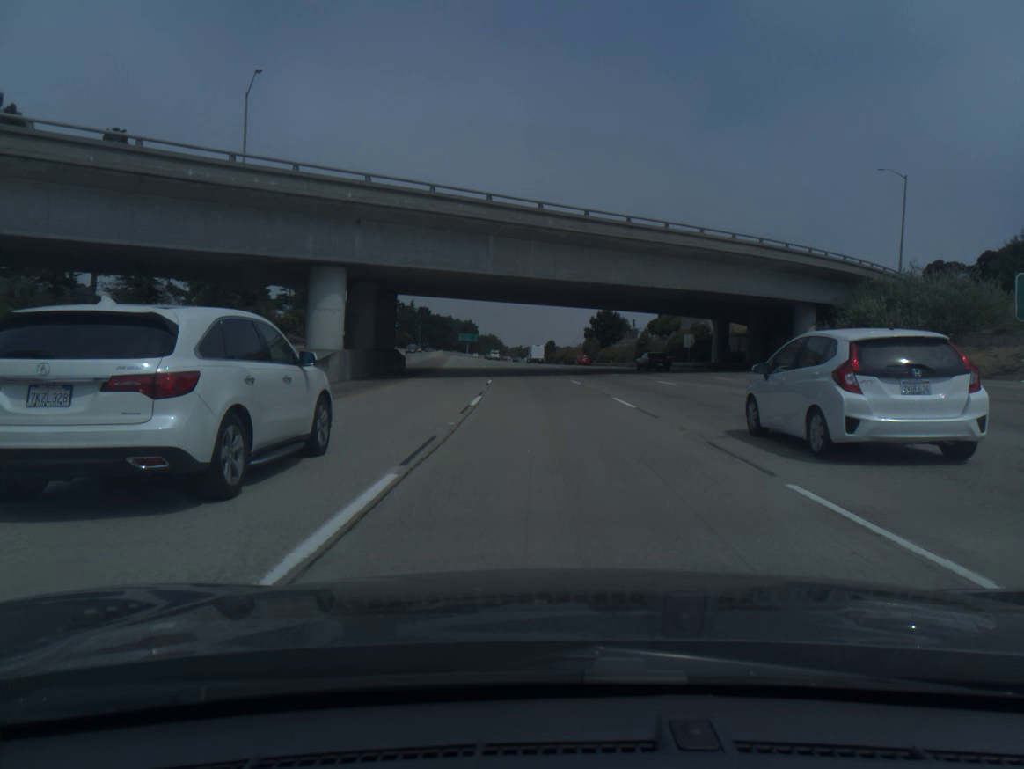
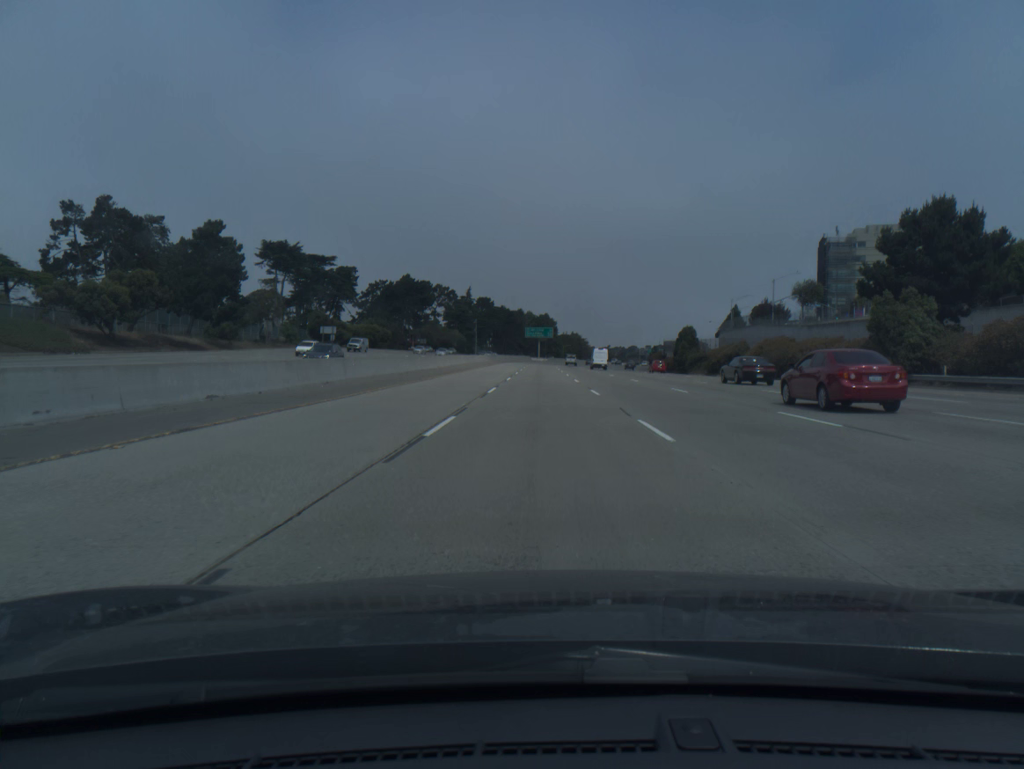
(-6.6, +102.1) m; -6°
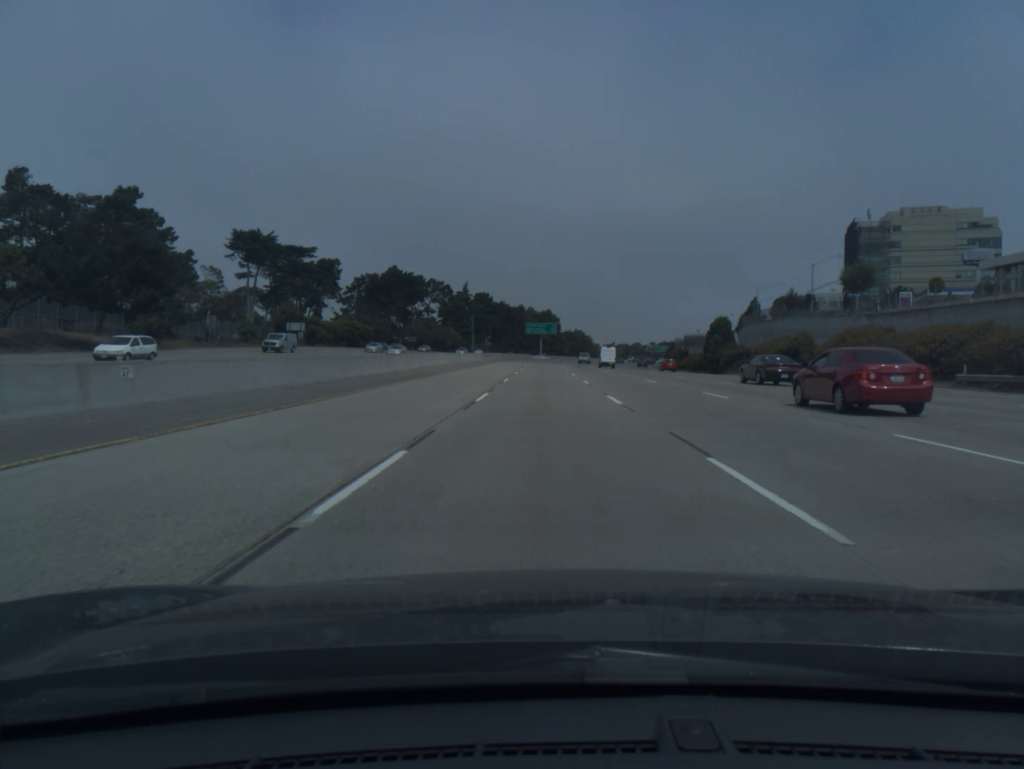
(-0.1, +20.4) m; 0°
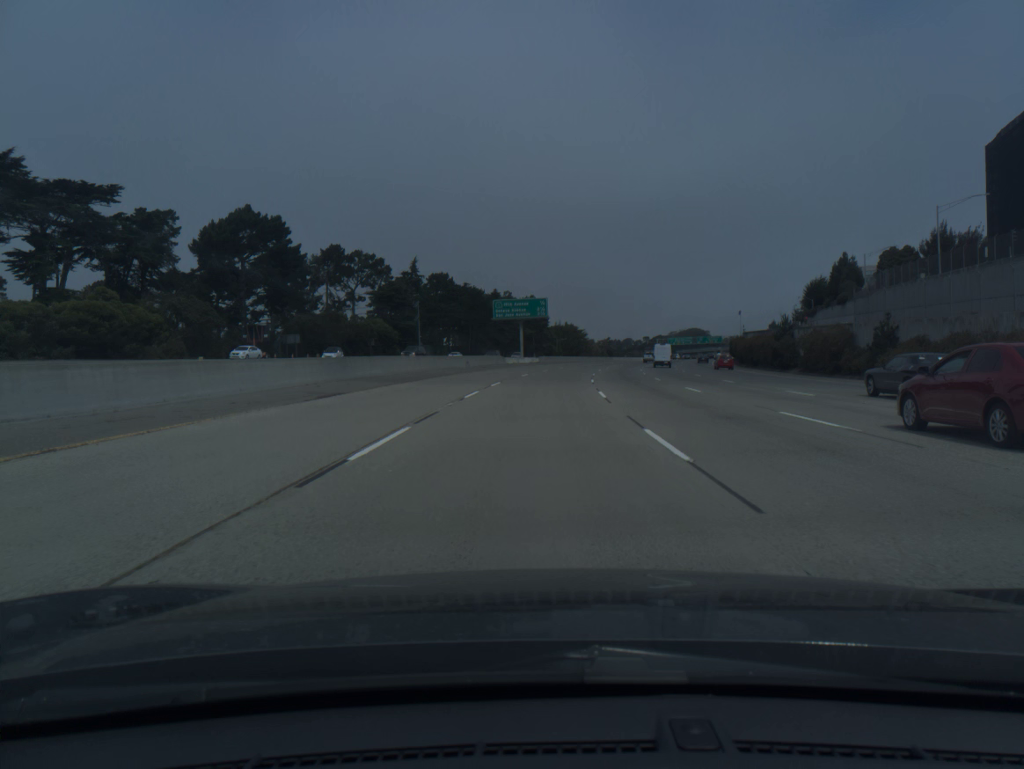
(+0.6, +81.9) m; +1°
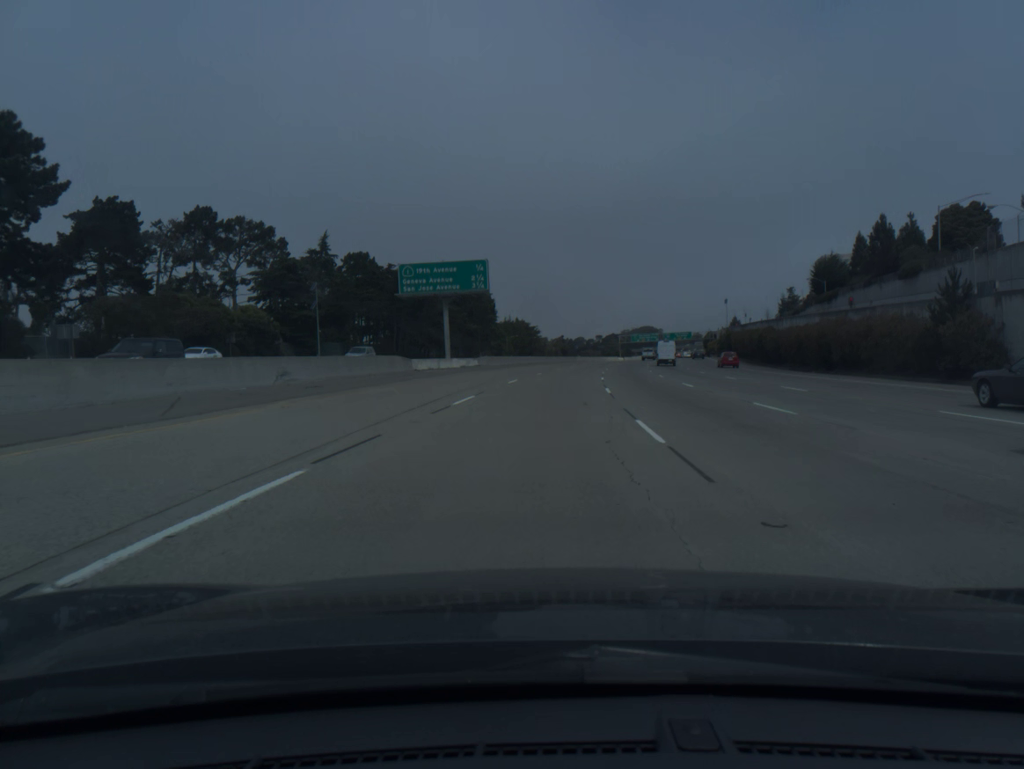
(+1.0, +41.0) m; +3°
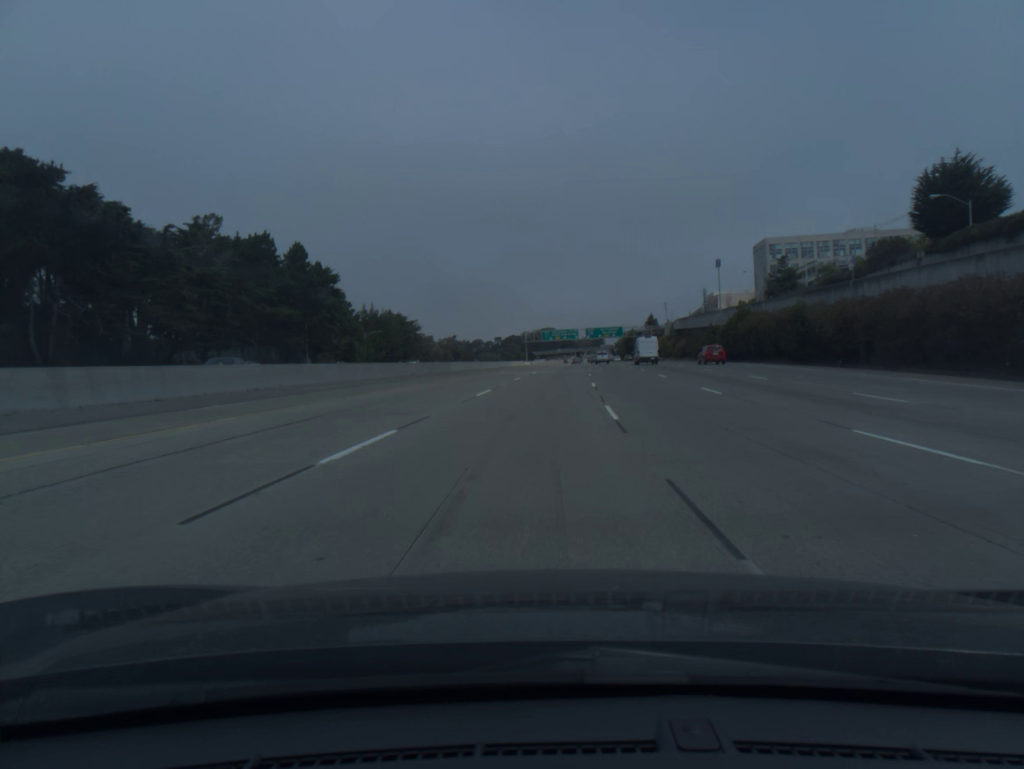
(+6.2, +81.8) m; +7°
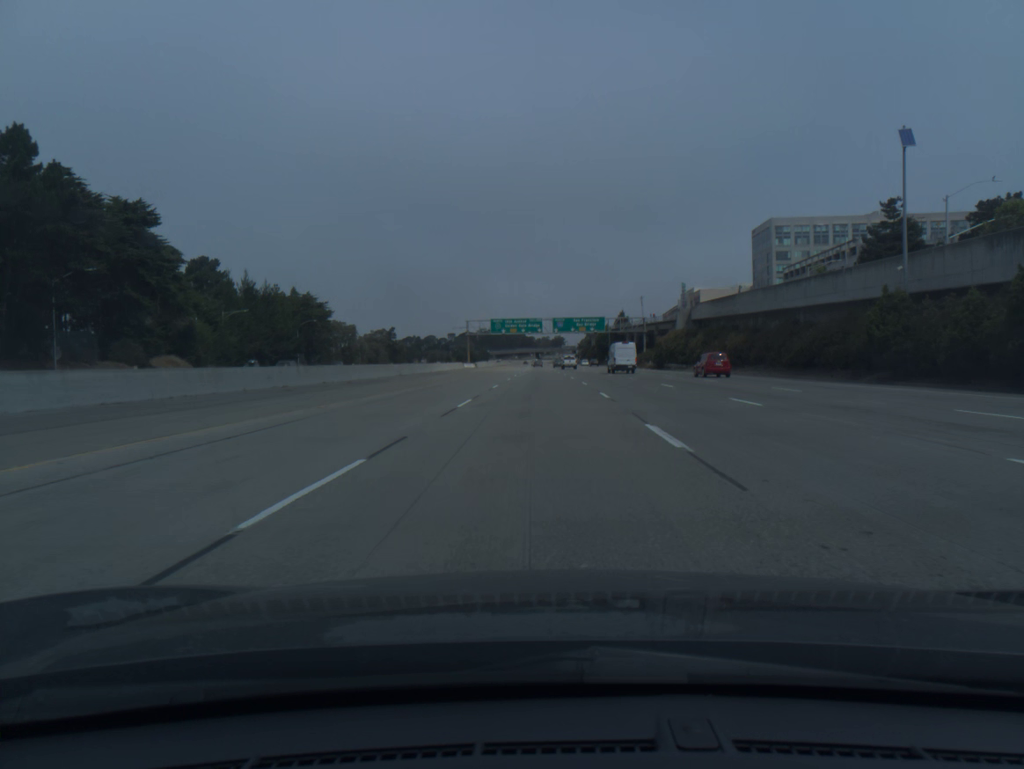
(+2.1, +61.6) m; +3°
